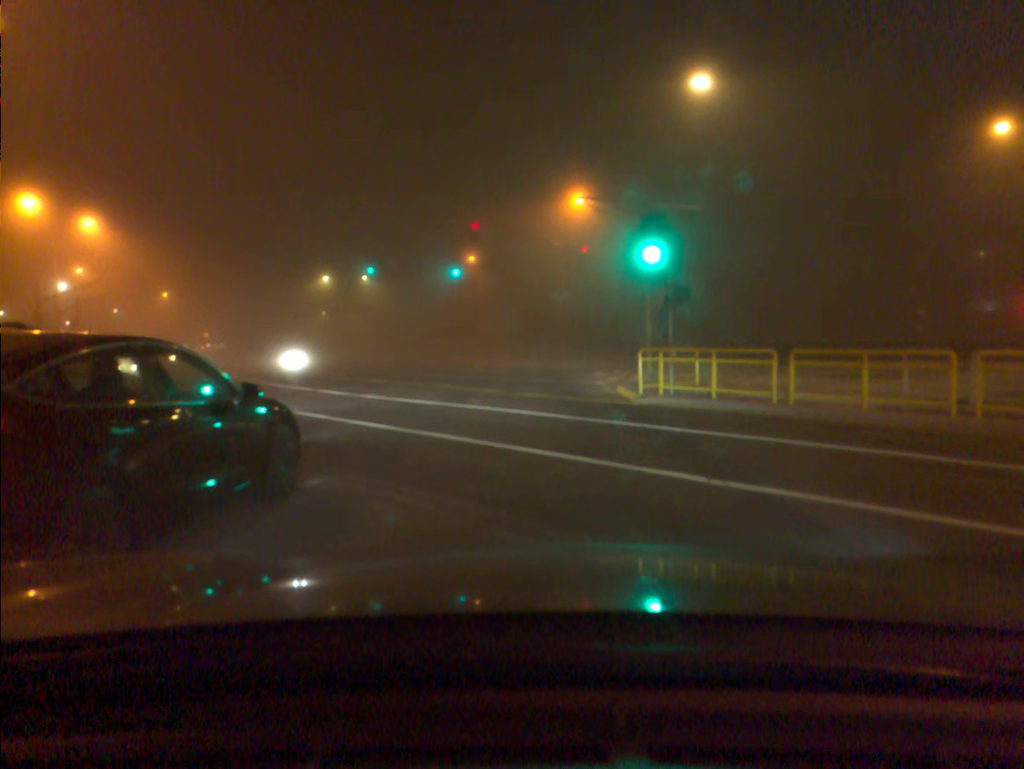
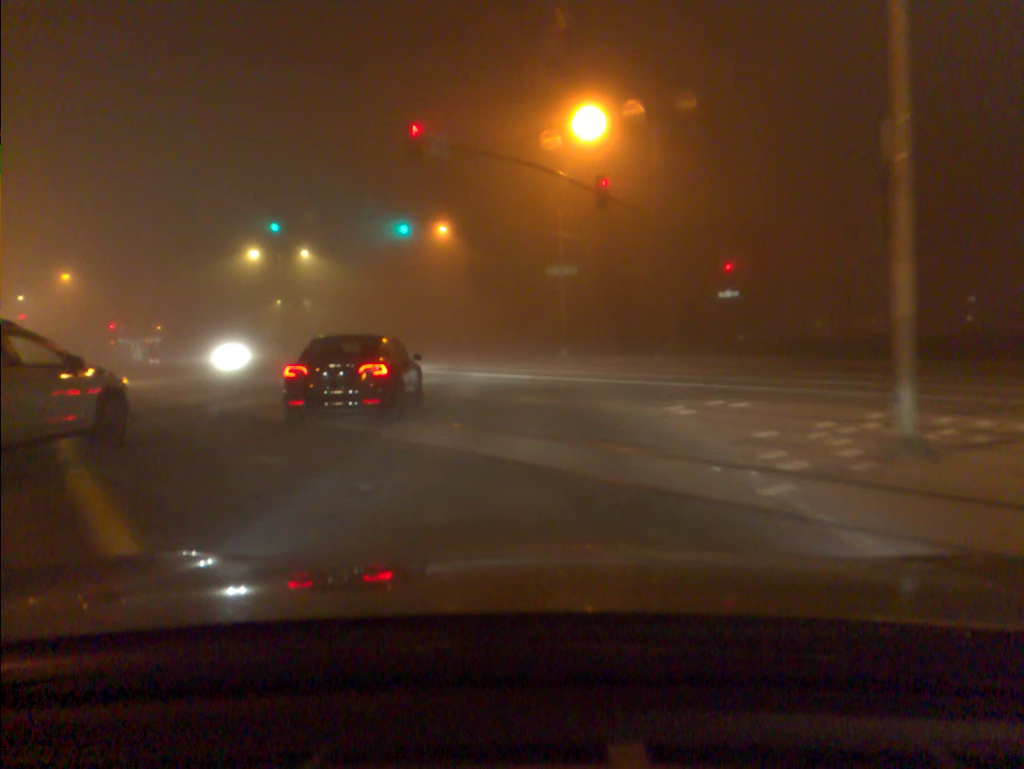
(+0.1, +19.0) m; +1°
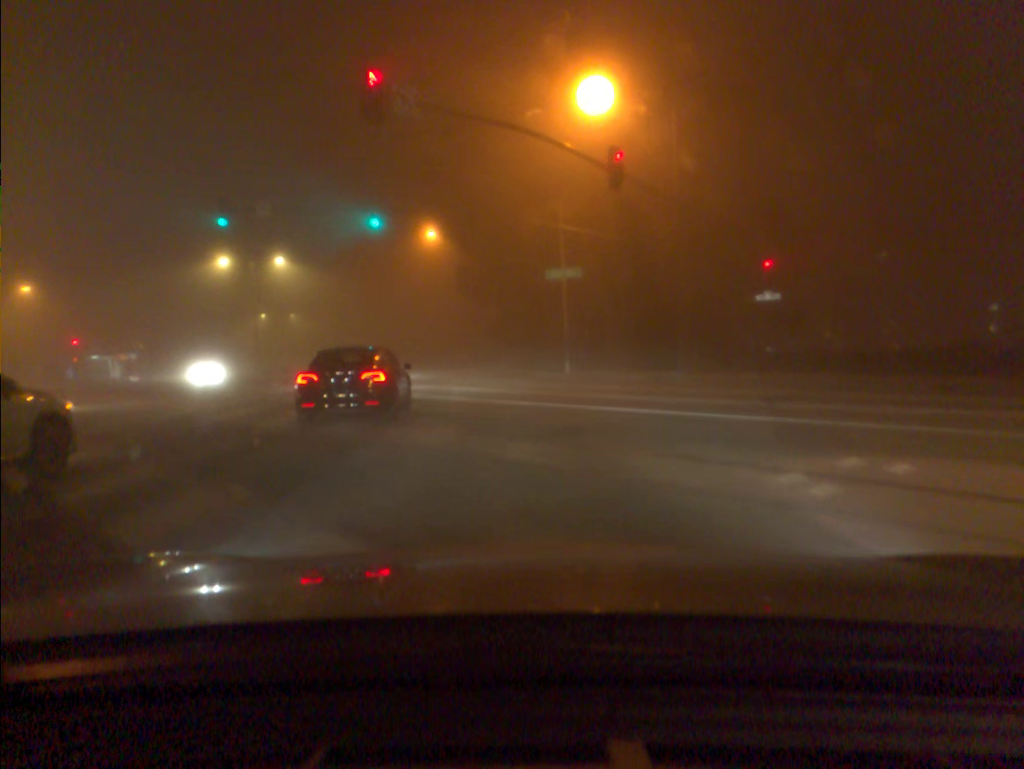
(0.0, +6.2) m; 0°
